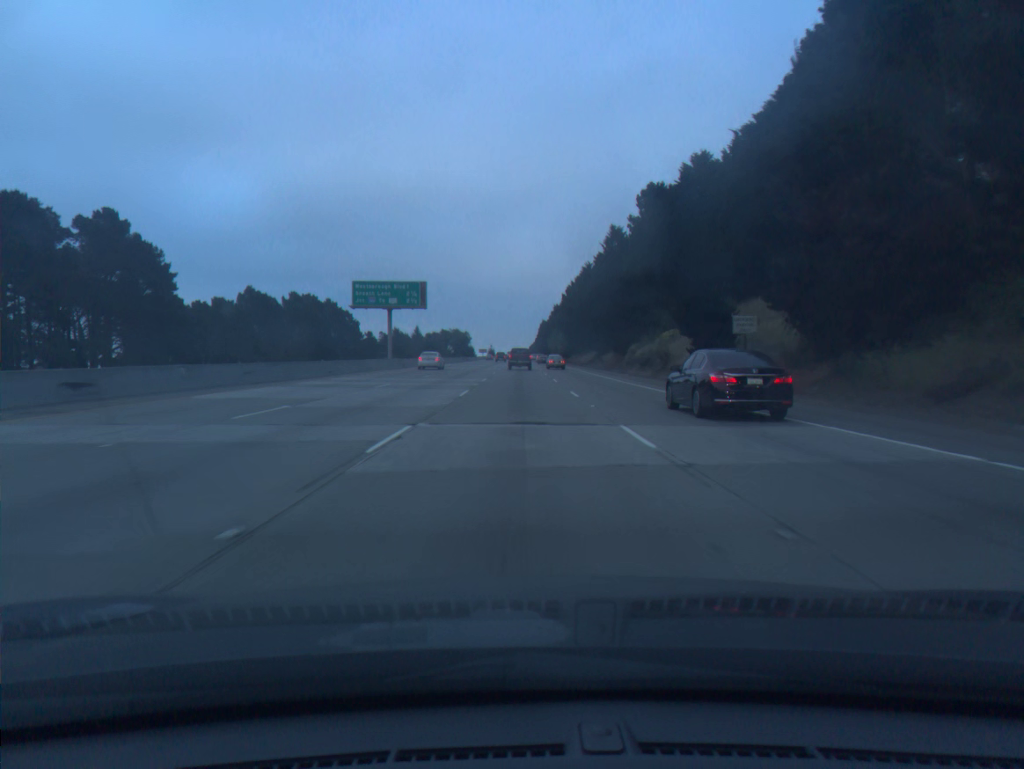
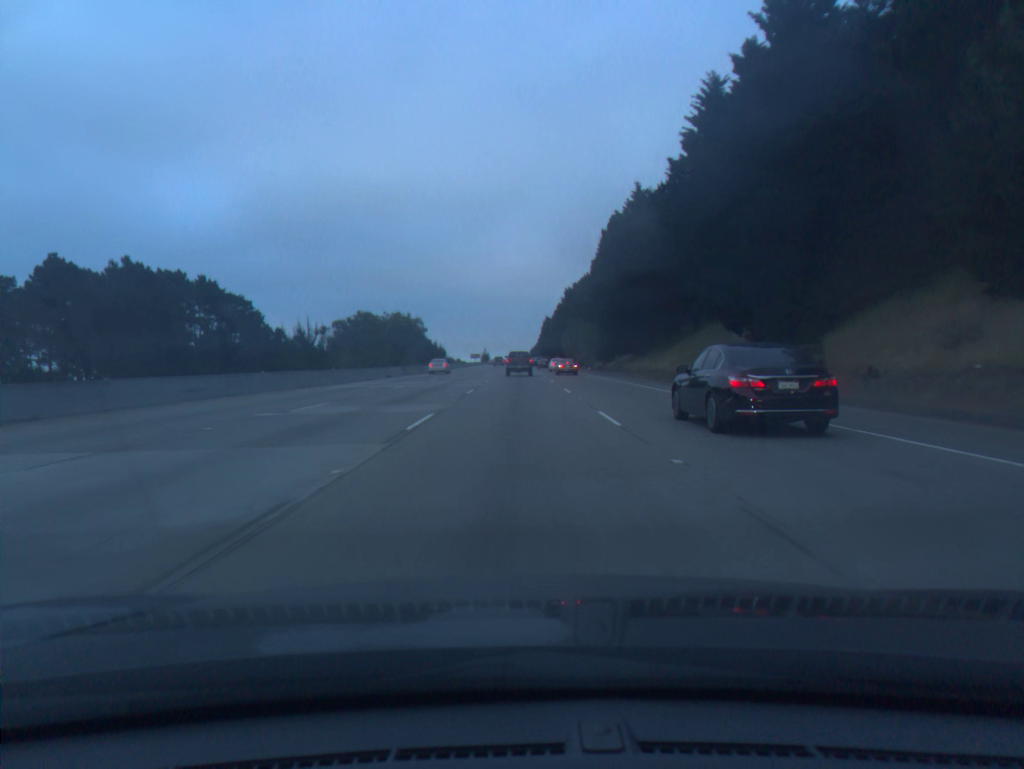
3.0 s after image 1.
(+0.2, +84.2) m; 0°
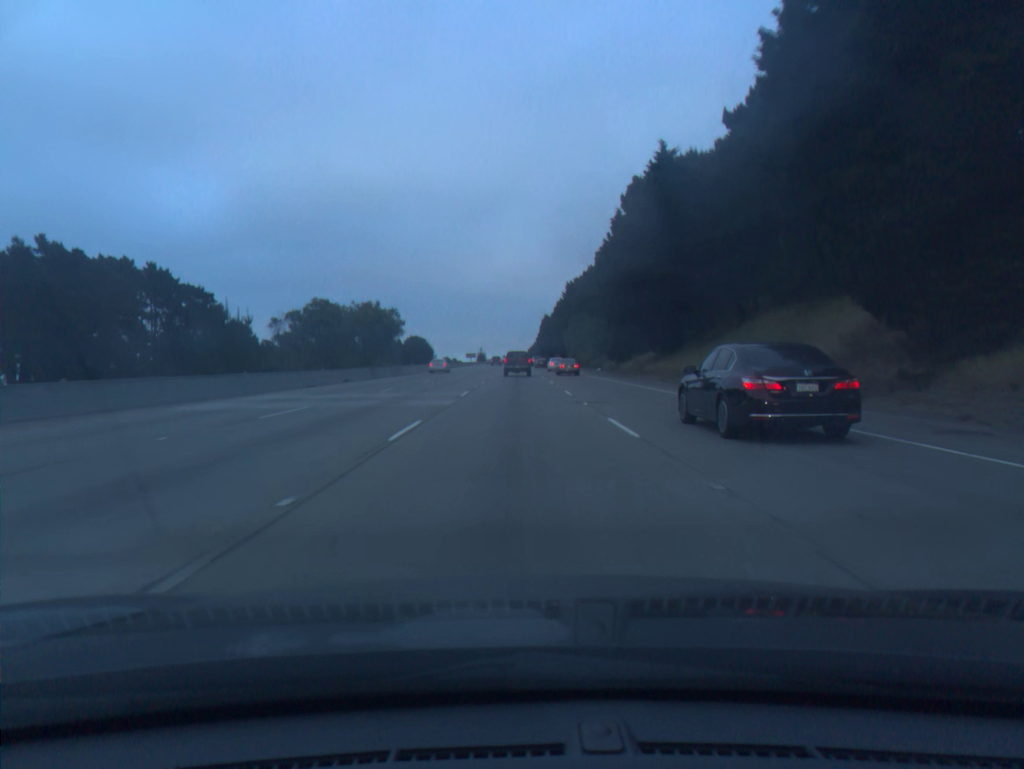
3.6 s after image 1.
(0.0, +16.6) m; 0°
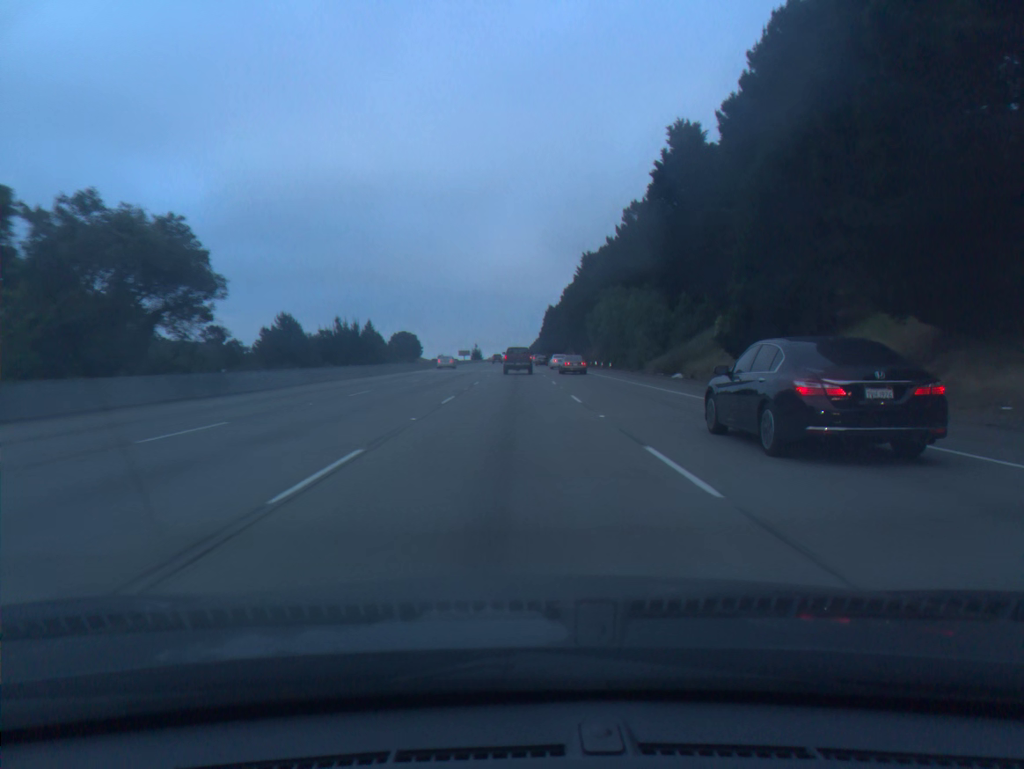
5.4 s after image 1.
(+0.1, +49.2) m; 0°
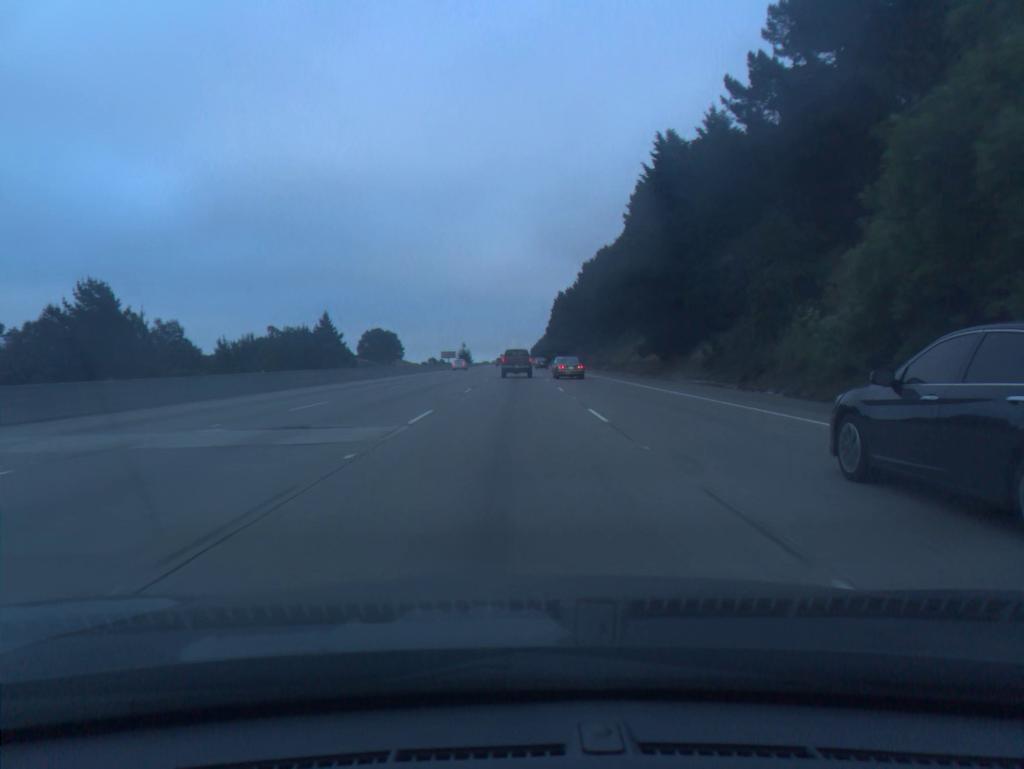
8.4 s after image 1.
(+0.1, +79.6) m; 0°
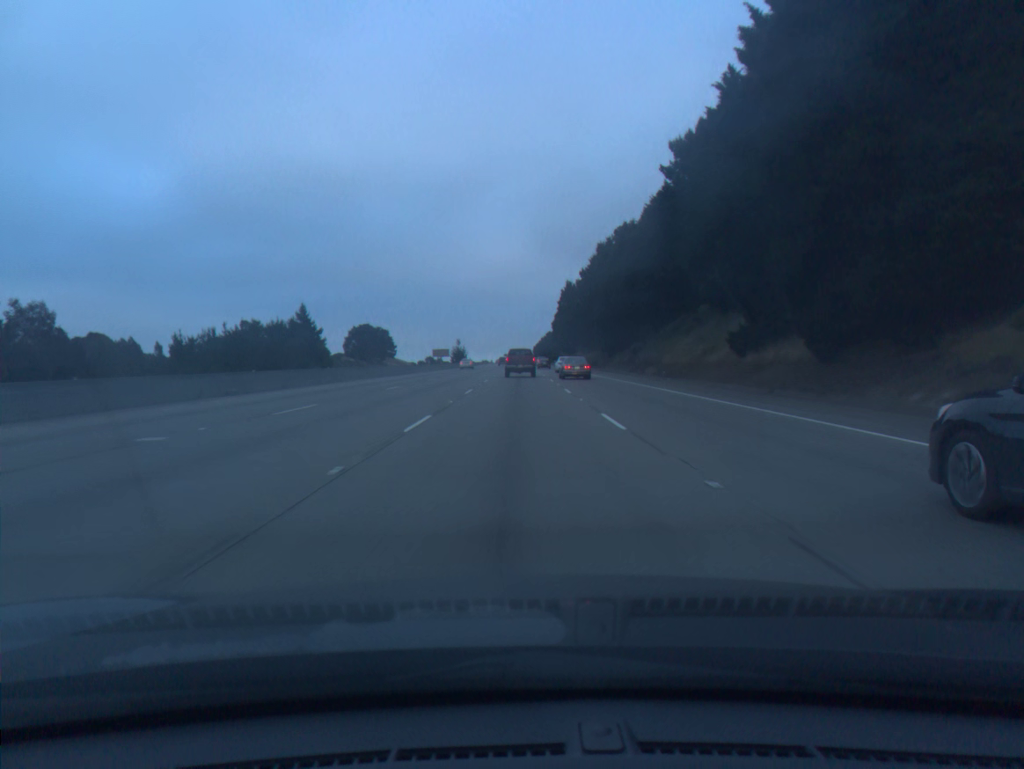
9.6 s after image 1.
(-0.1, +31.2) m; 0°
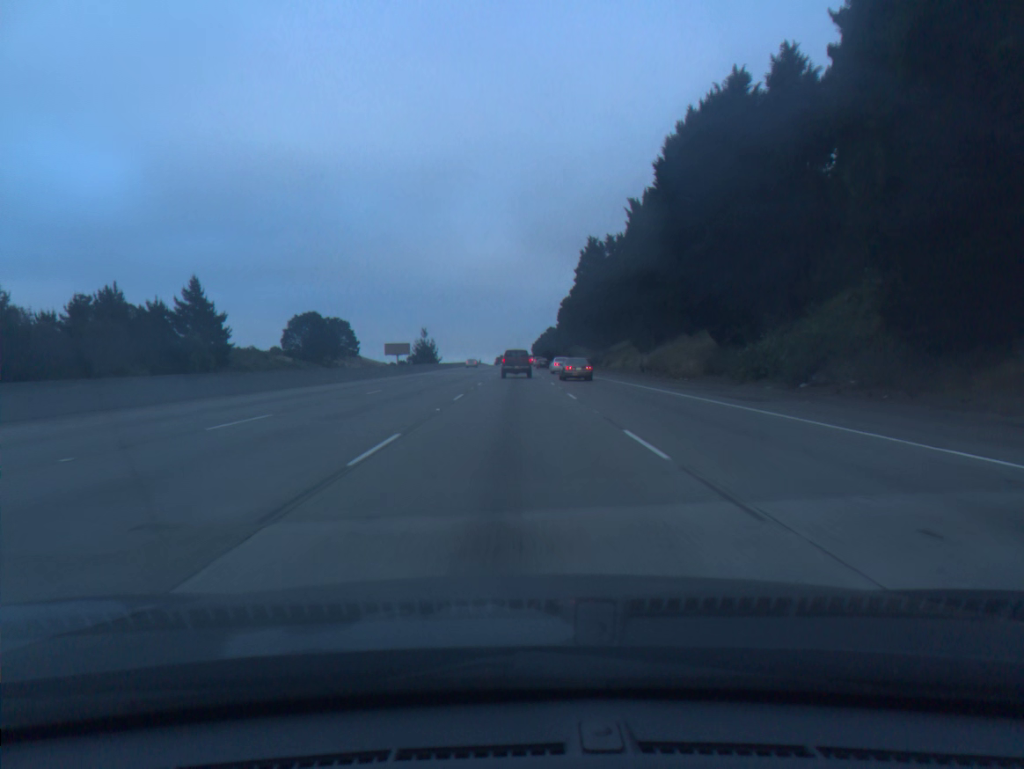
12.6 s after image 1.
(+0.1, +77.1) m; 0°
